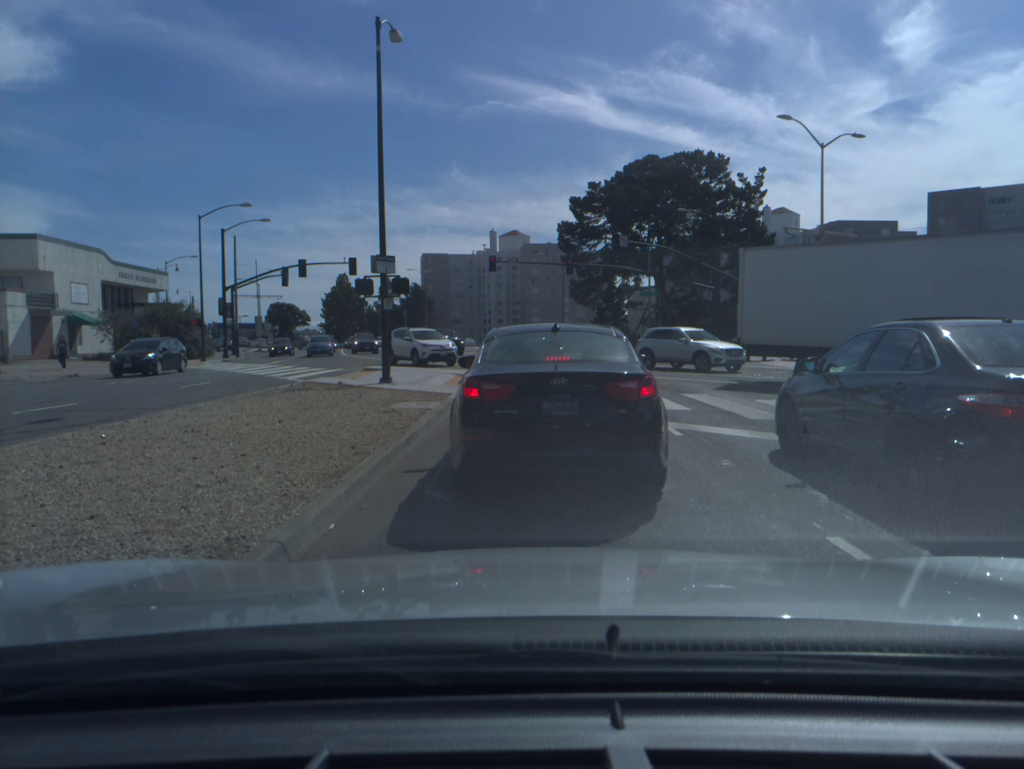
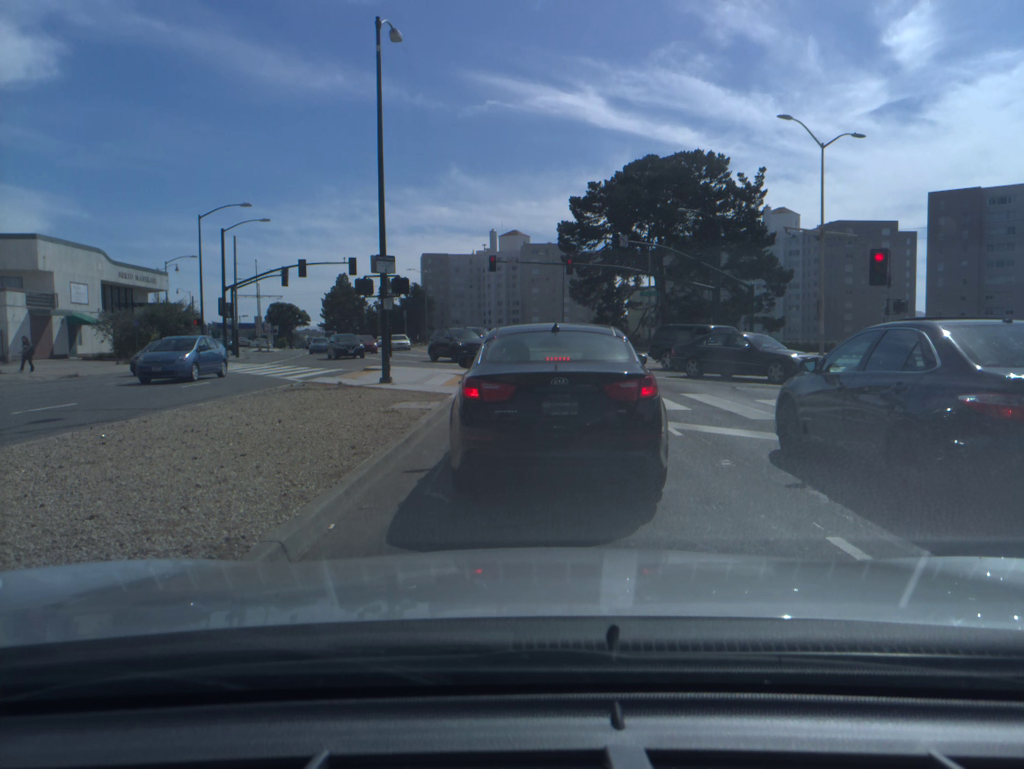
(0.0, 0.0) m; 0°
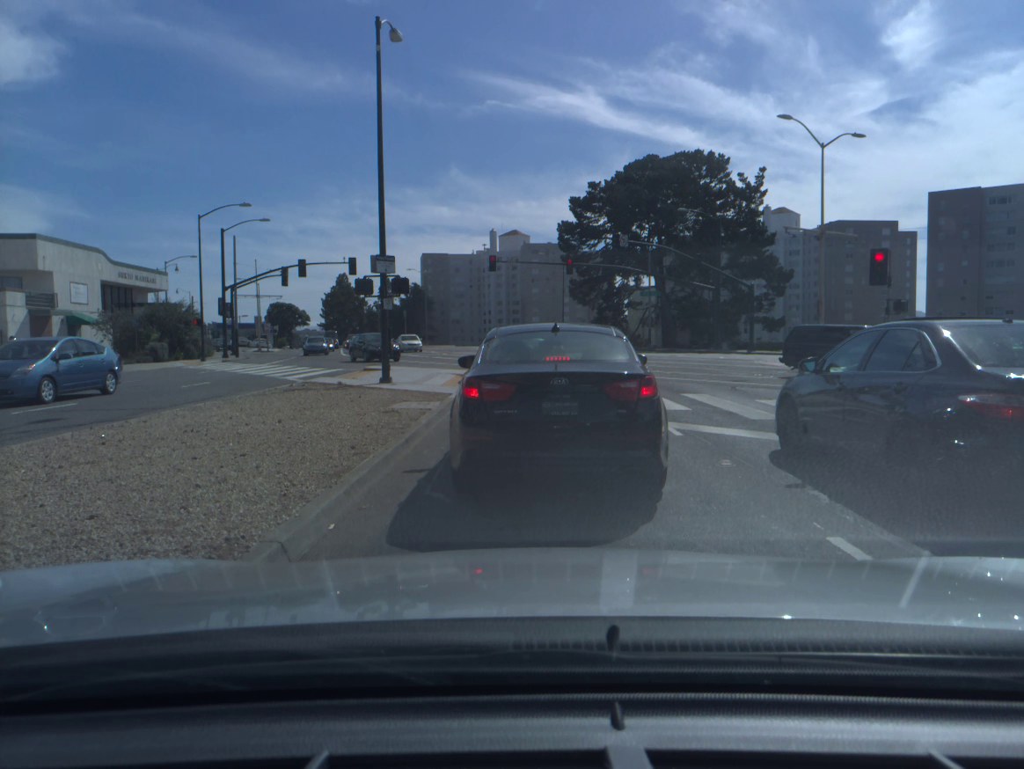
(0.0, 0.0) m; 0°
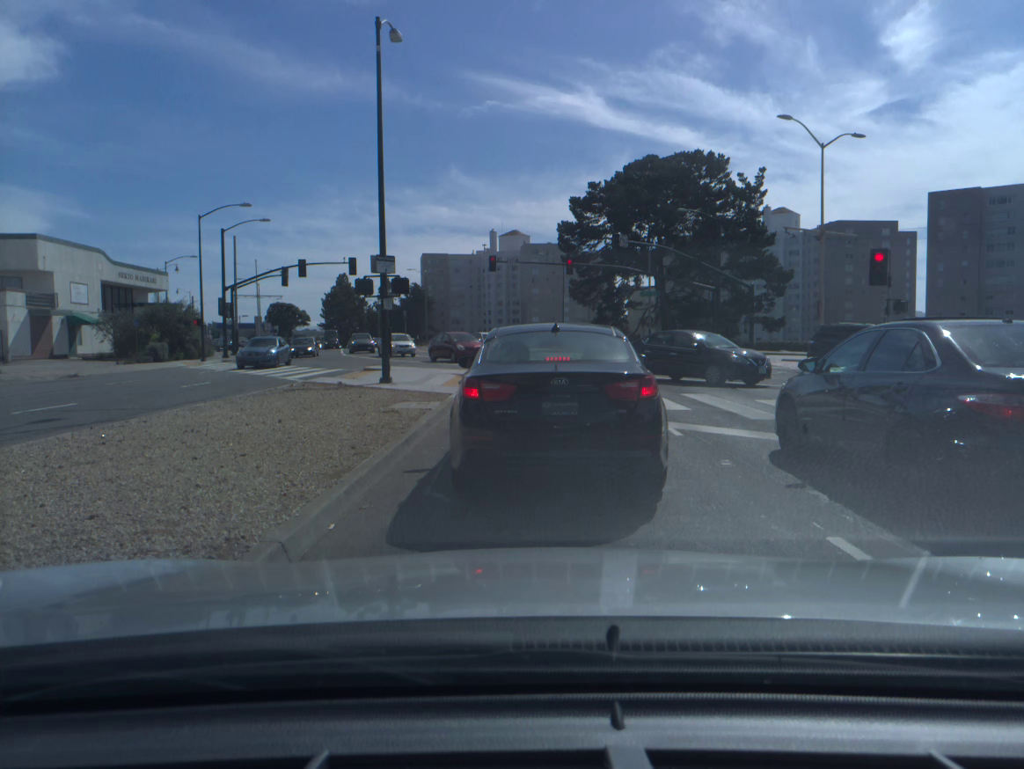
(0.0, 0.0) m; 0°
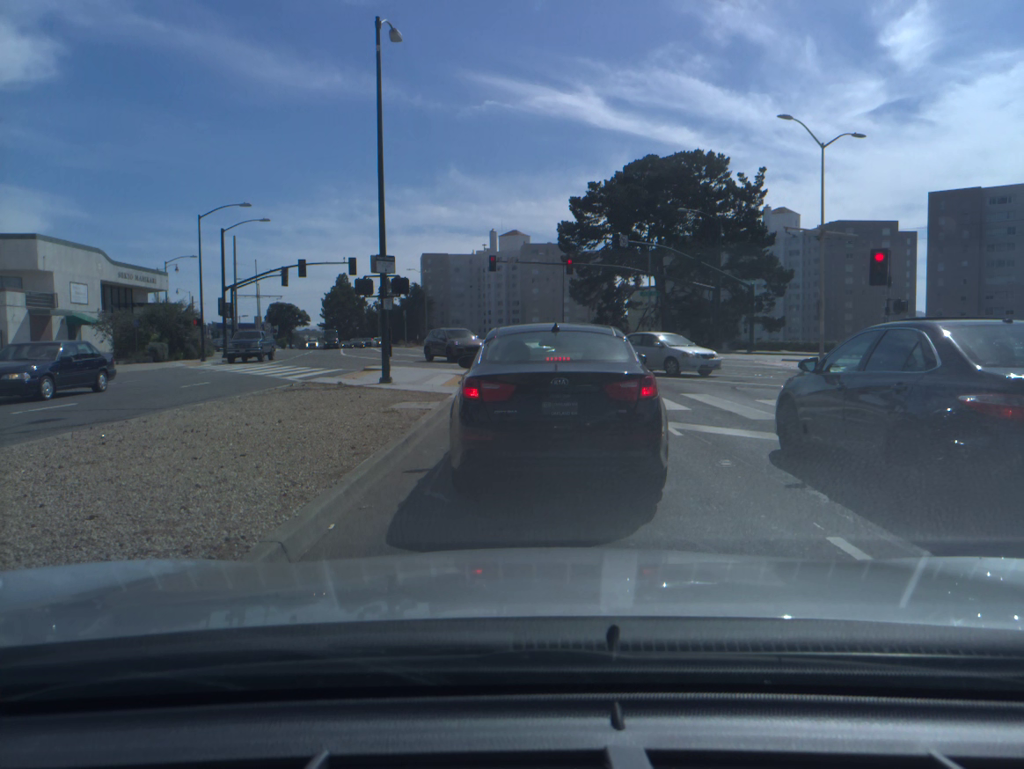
(0.0, 0.0) m; 0°
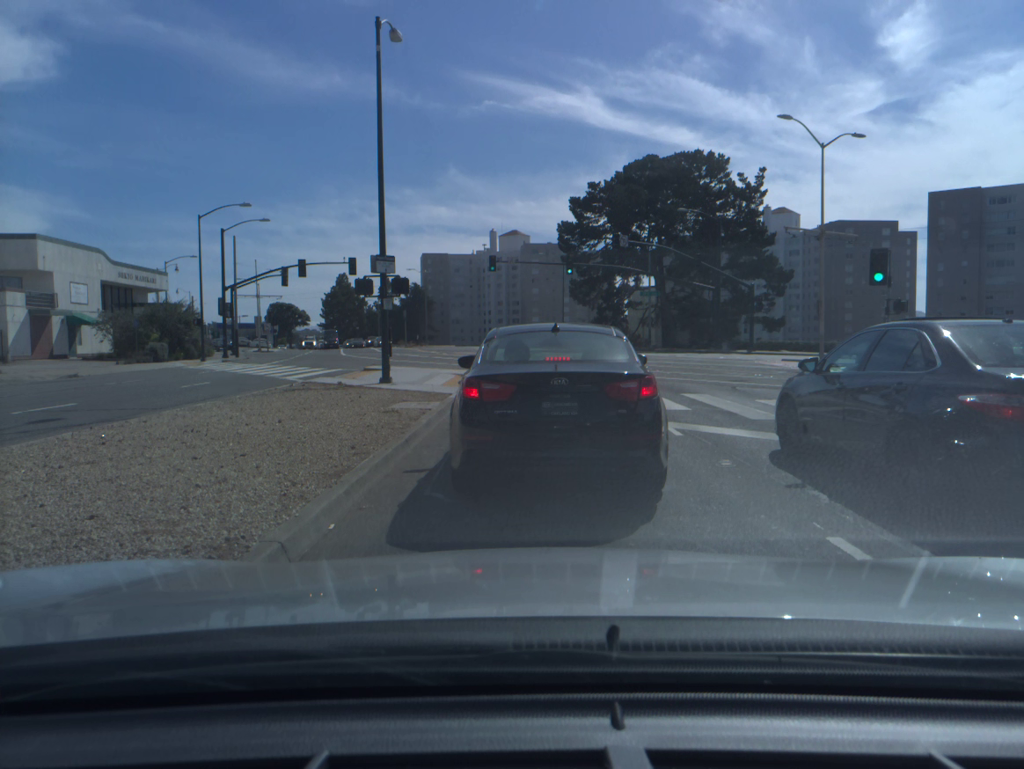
(0.0, 0.0) m; +1°
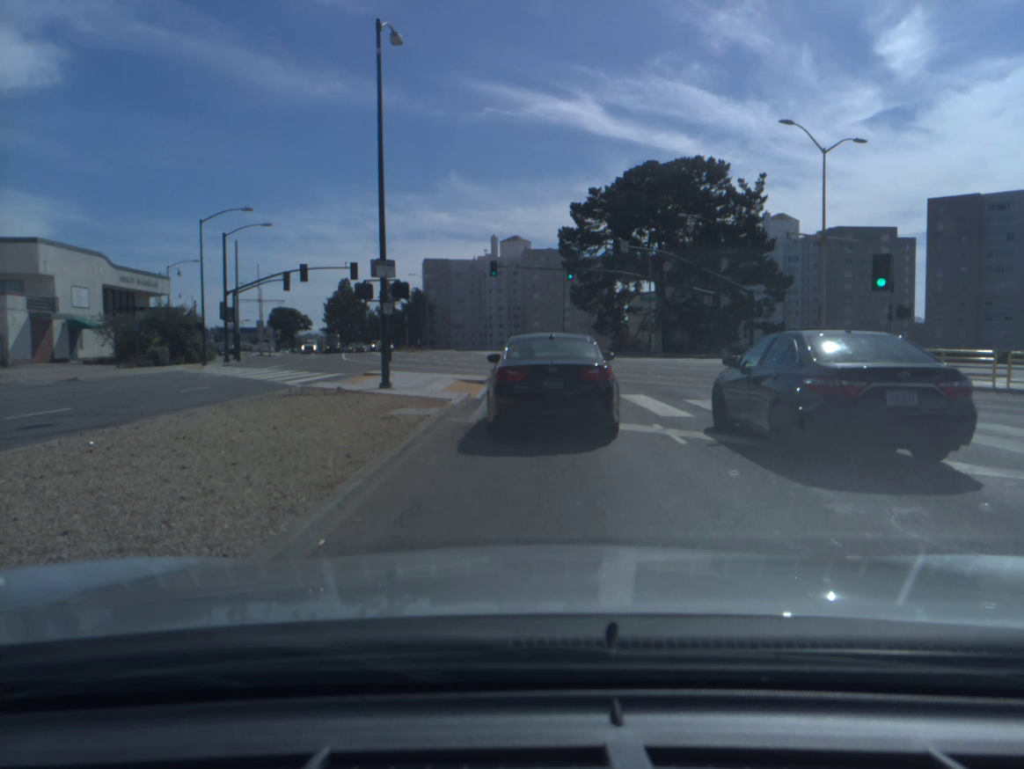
(0.0, +0.3) m; +1°
